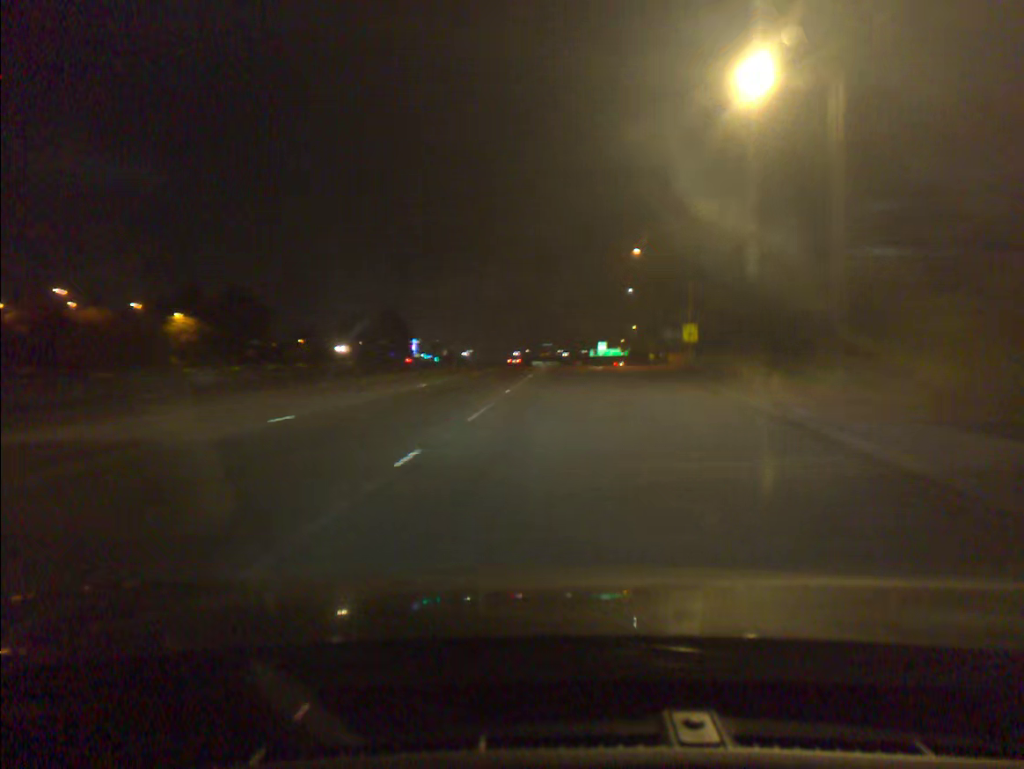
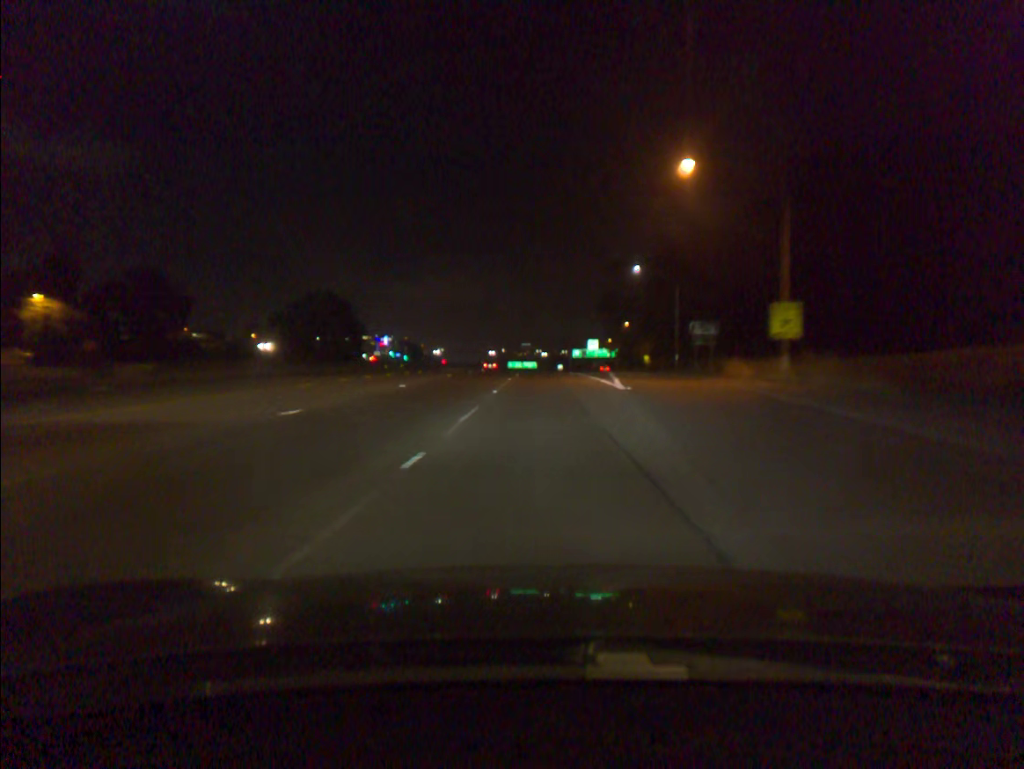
(+0.7, +30.8) m; +2°
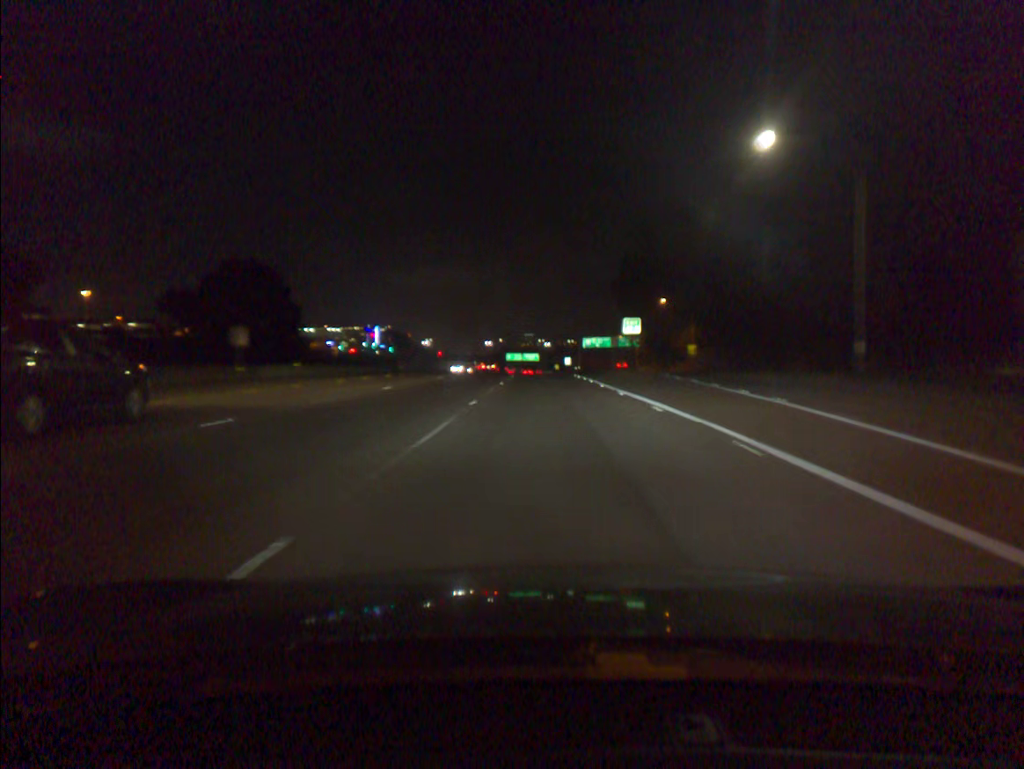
(-0.1, +46.5) m; 0°
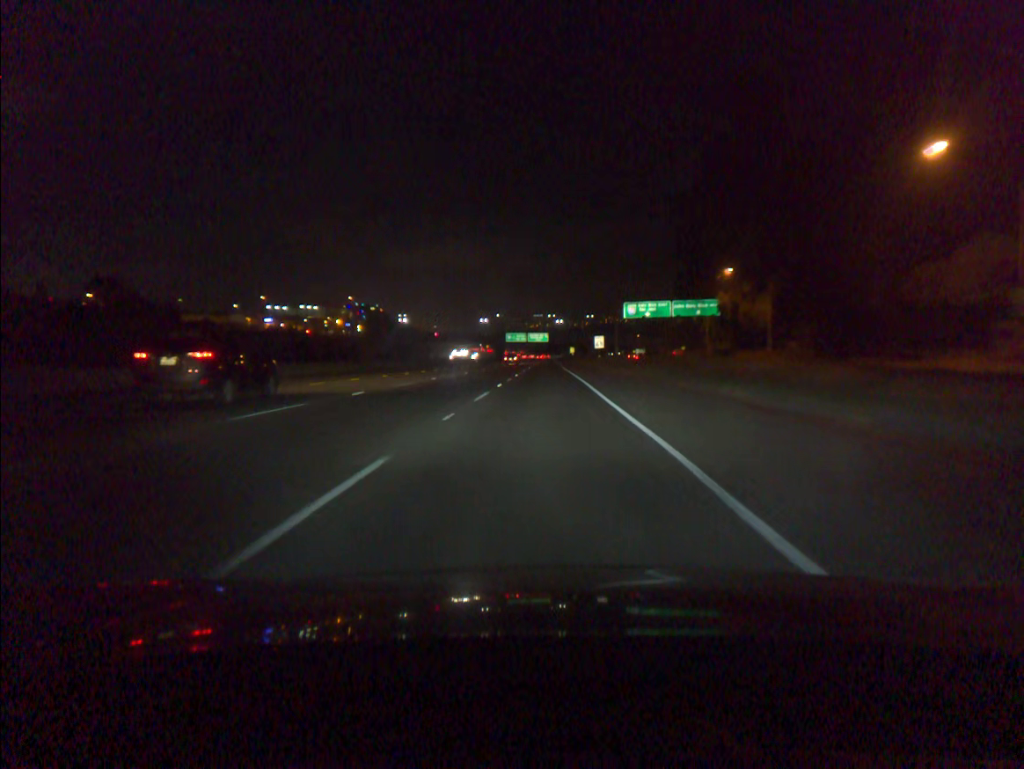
(-0.3, +78.8) m; -1°
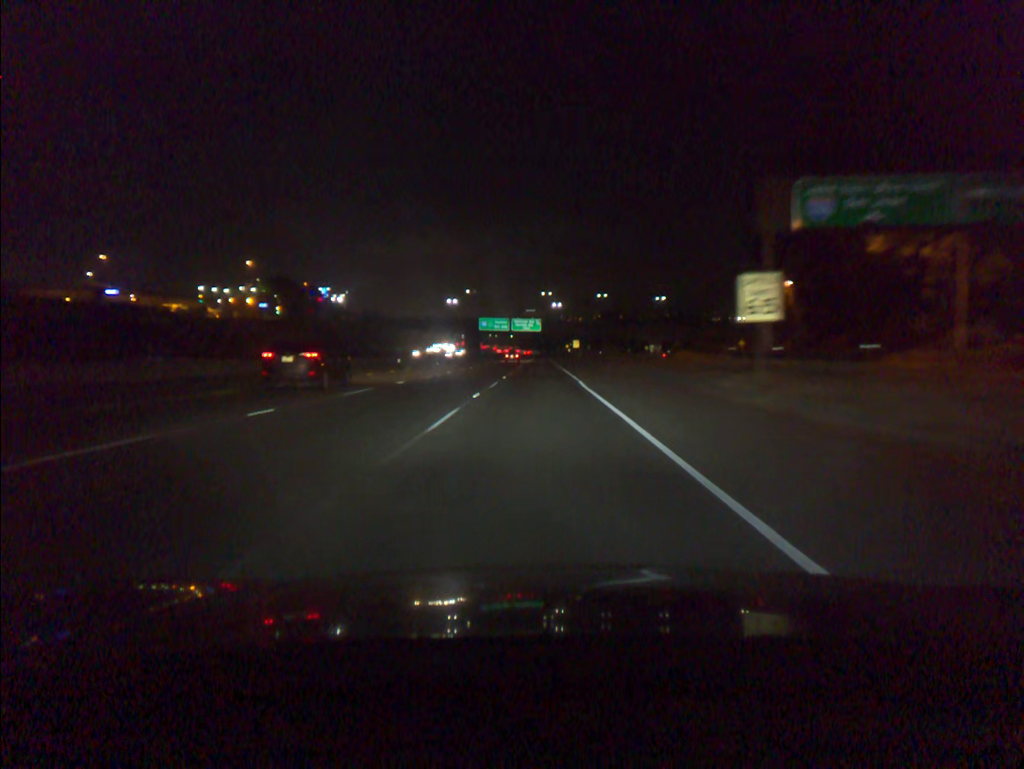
(+0.4, +81.1) m; +1°
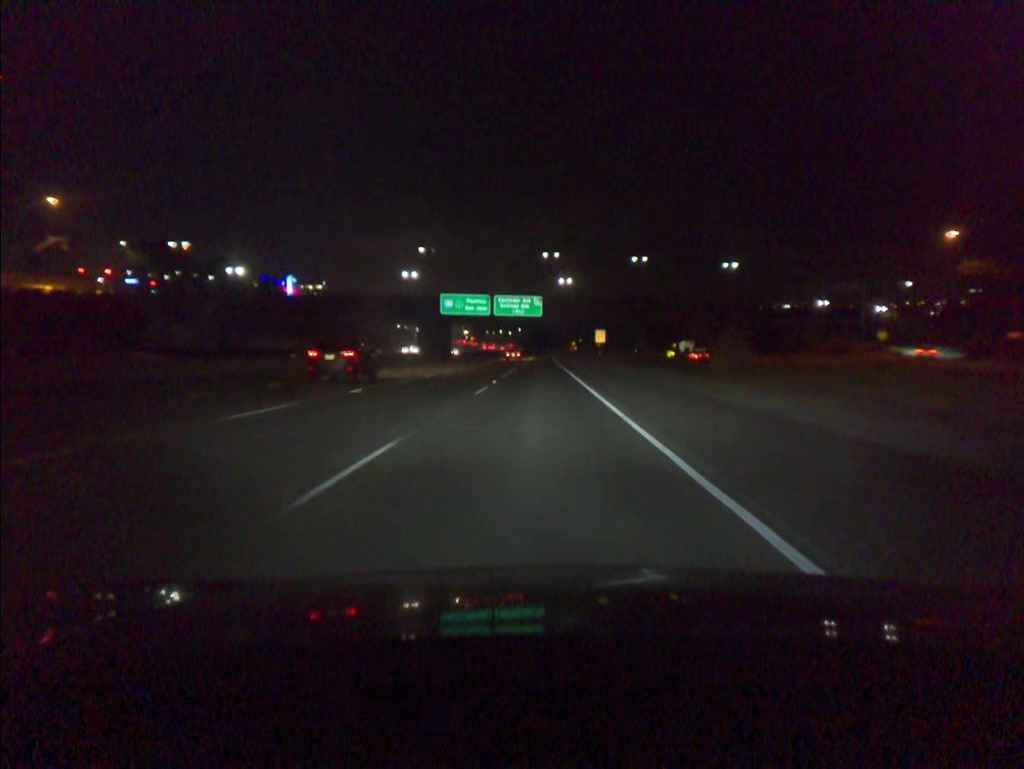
(-0.1, +67.3) m; 0°
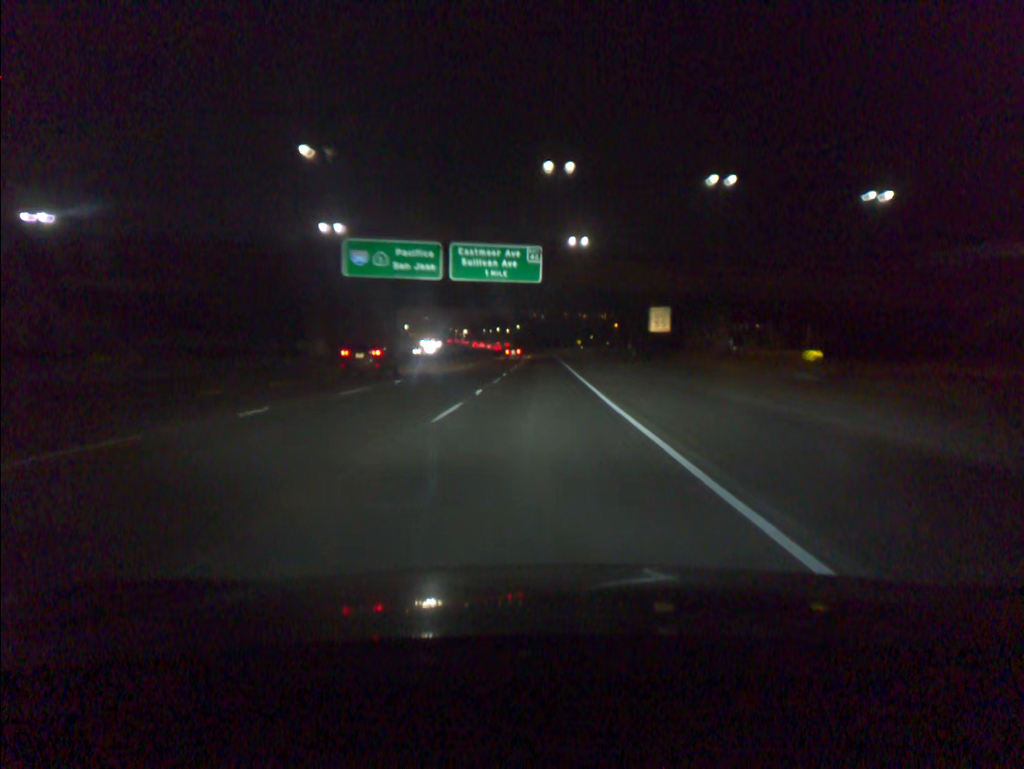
(0.0, +51.9) m; 0°
